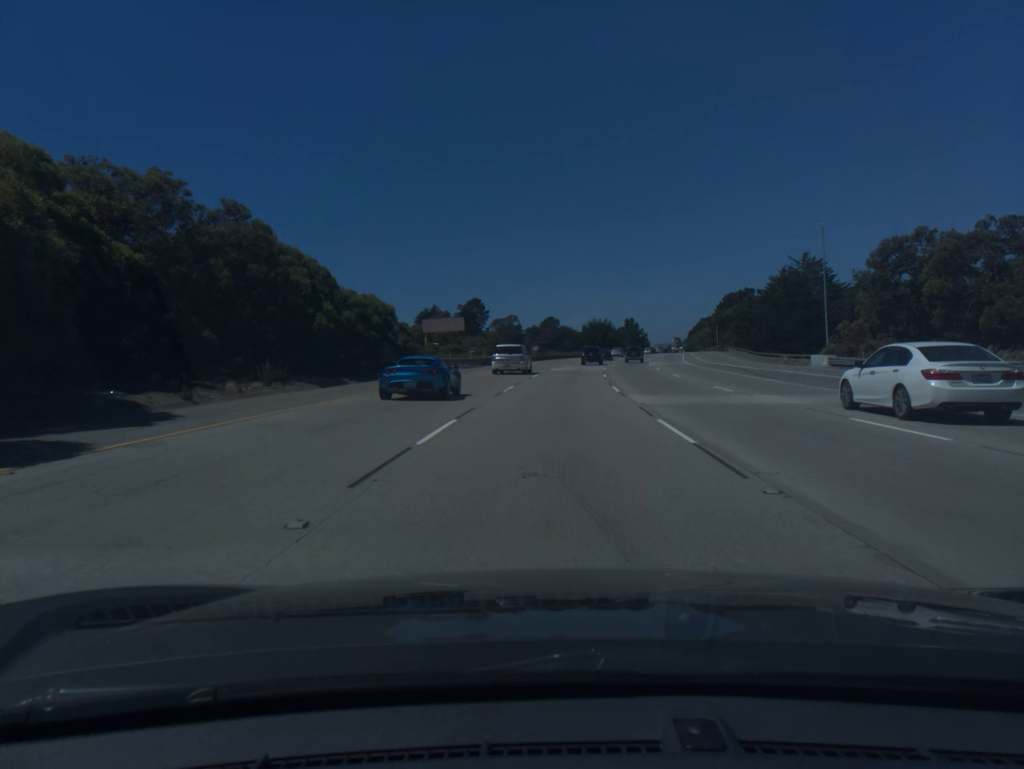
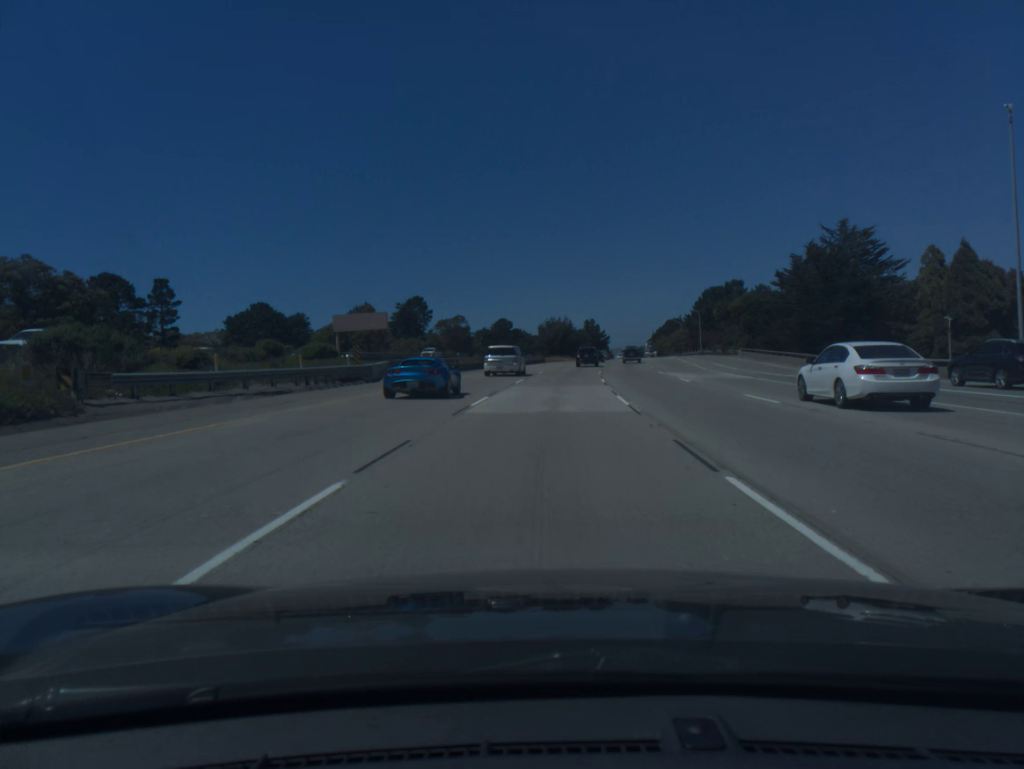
(+1.1, +35.8) m; +3°
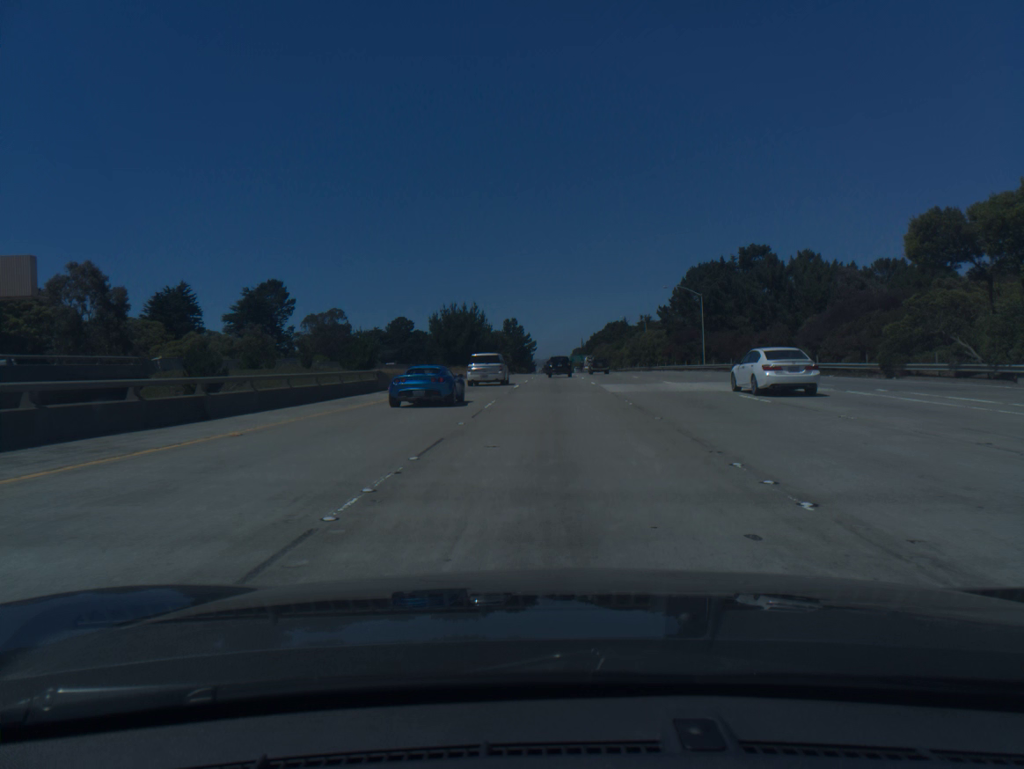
(+3.5, +70.6) m; +6°
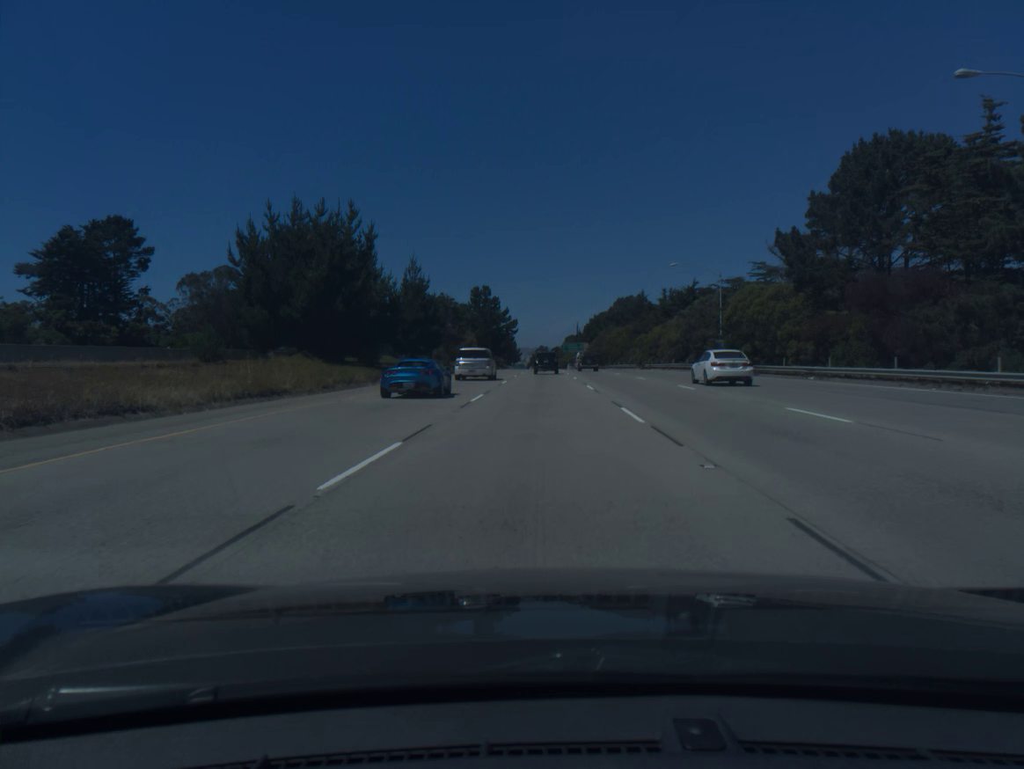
(+1.3, +68.9) m; +1°
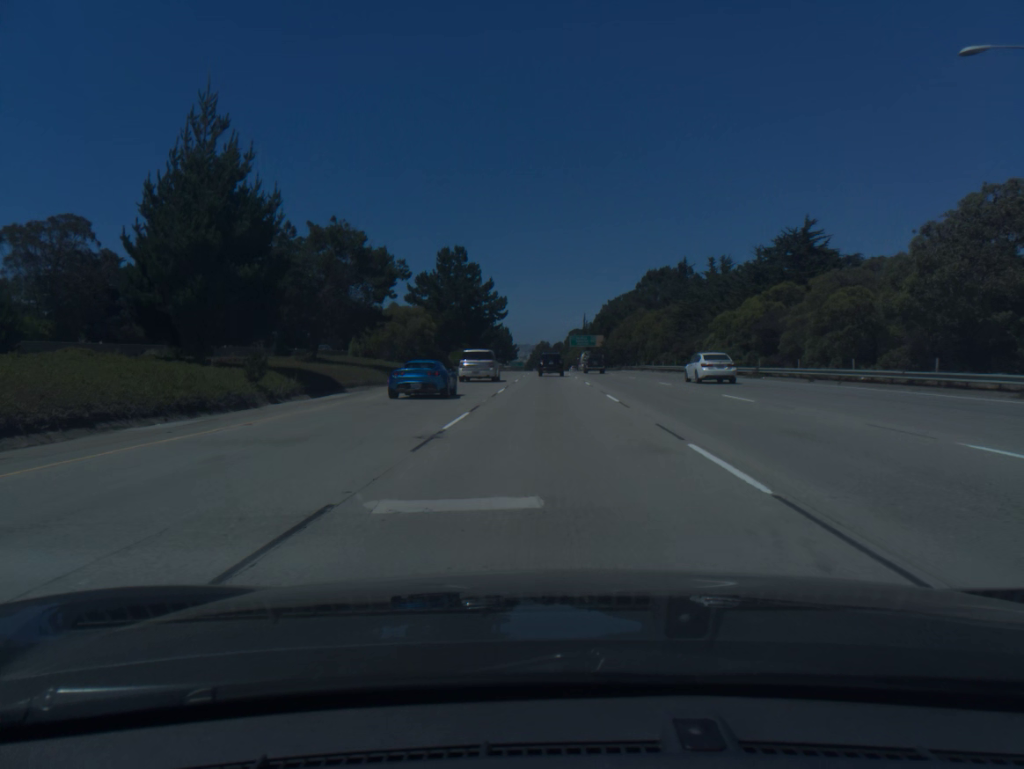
(-0.2, +50.8) m; 0°
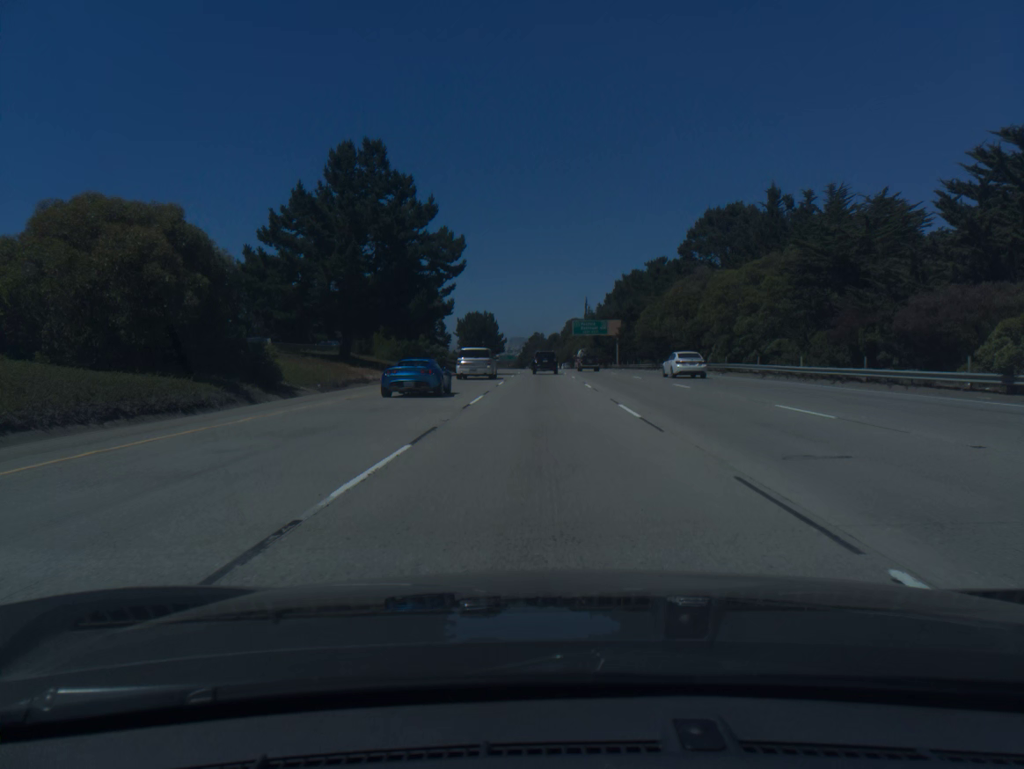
(+0.2, +50.4) m; 0°
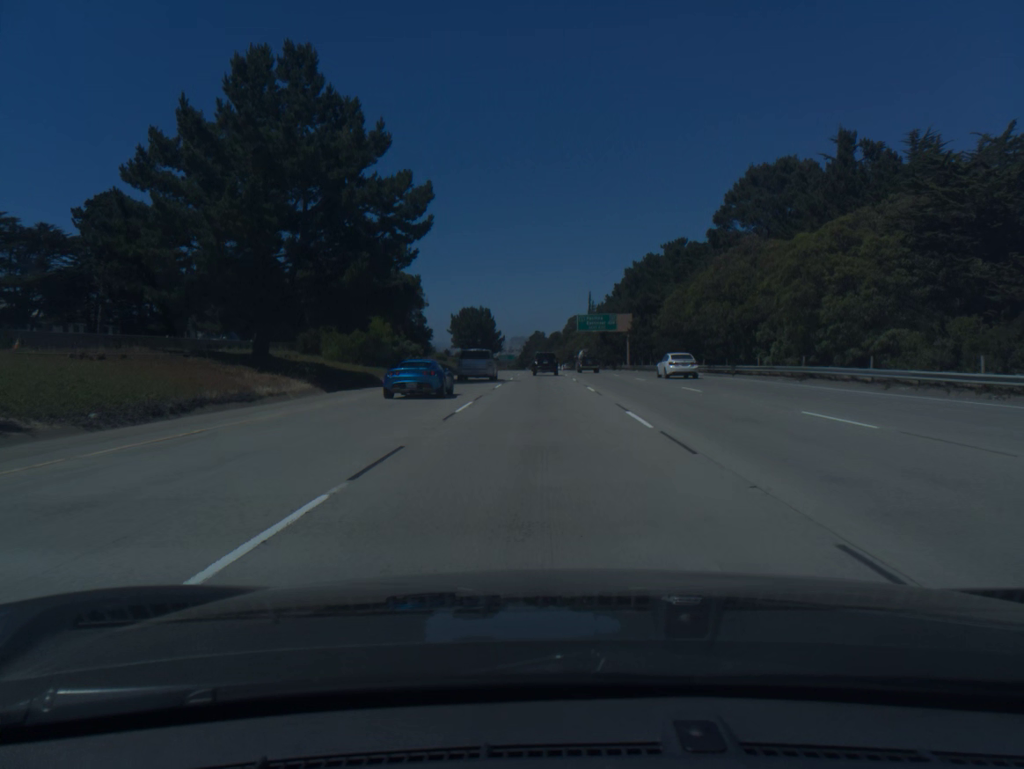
(0.0, +16.7) m; 0°
